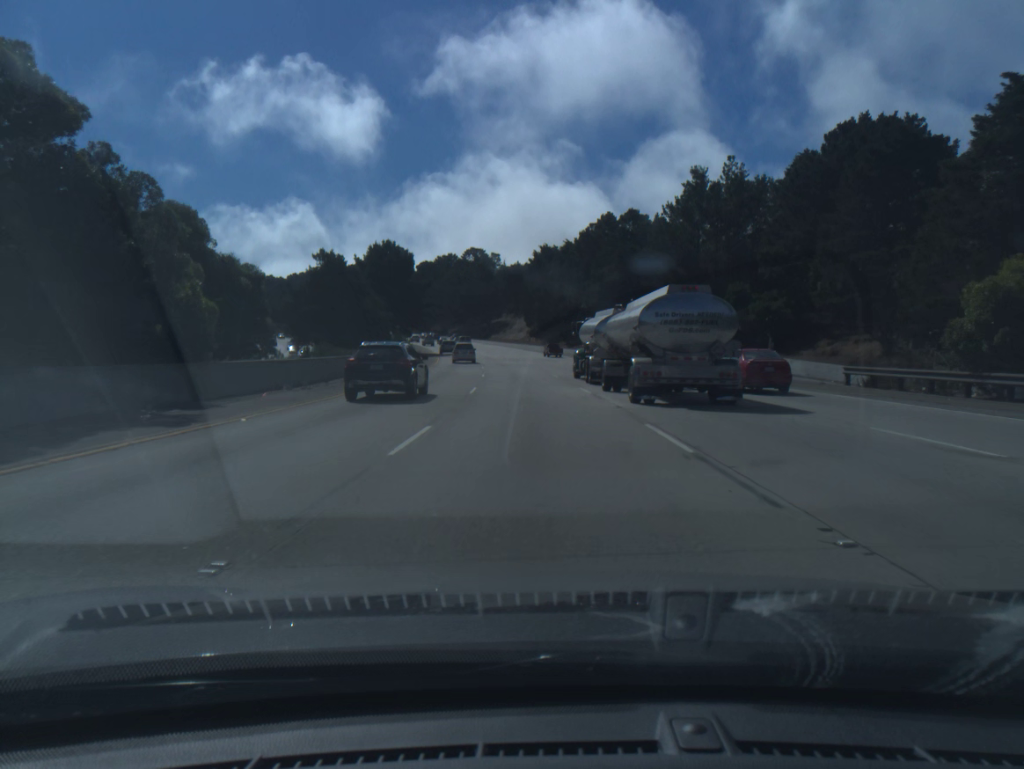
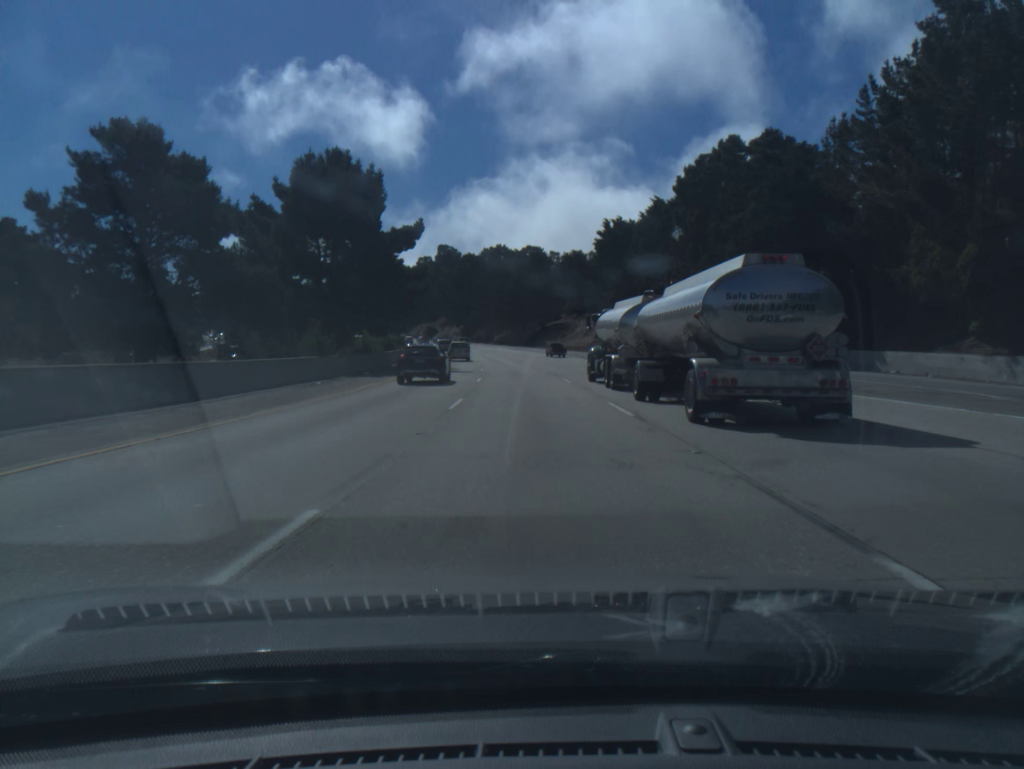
(-2.1, +51.0) m; -4°
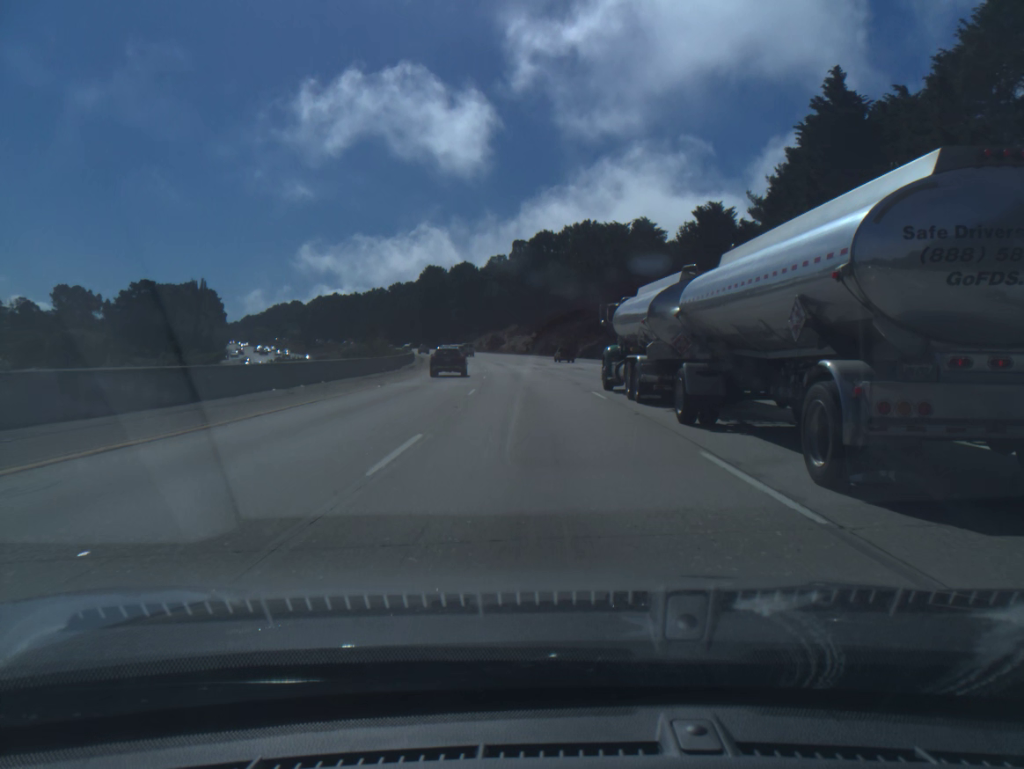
(-3.7, +67.6) m; -6°
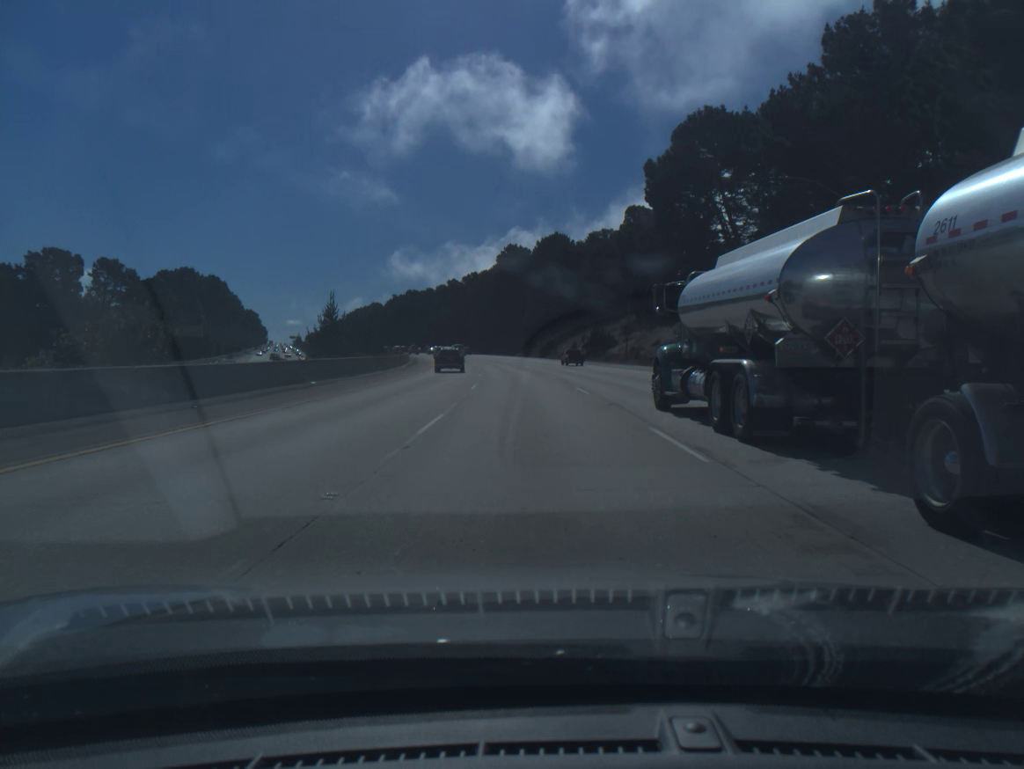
(-5.3, +83.7) m; -7°
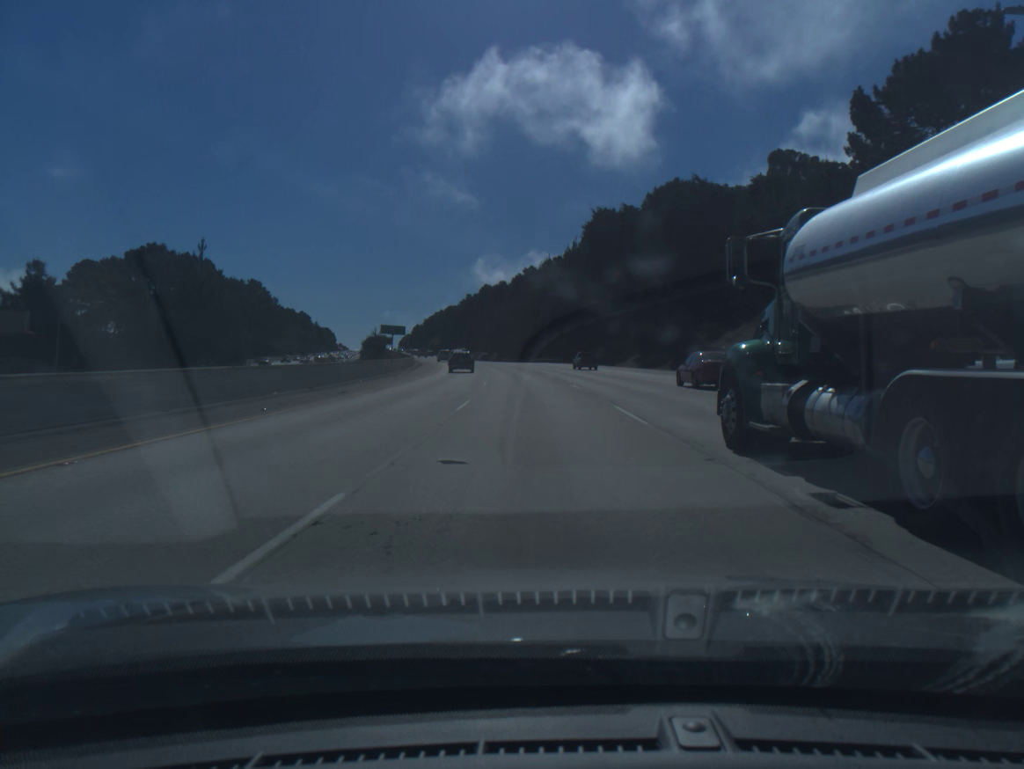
(-3.7, +67.4) m; -6°
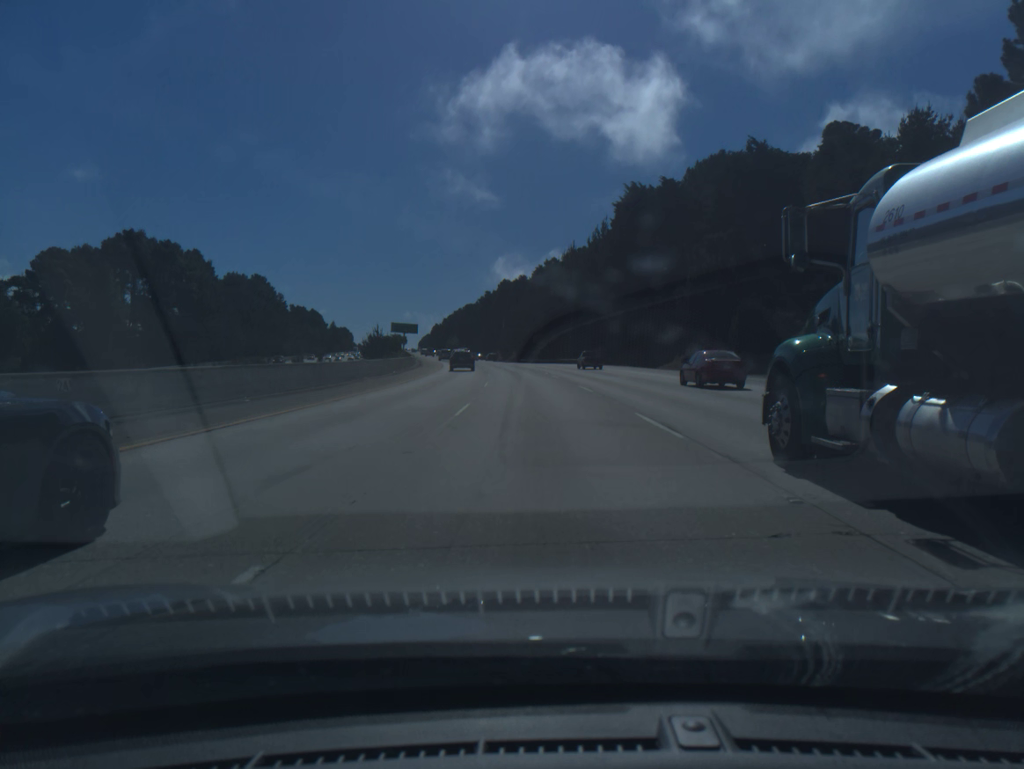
(-0.2, +17.0) m; -2°
